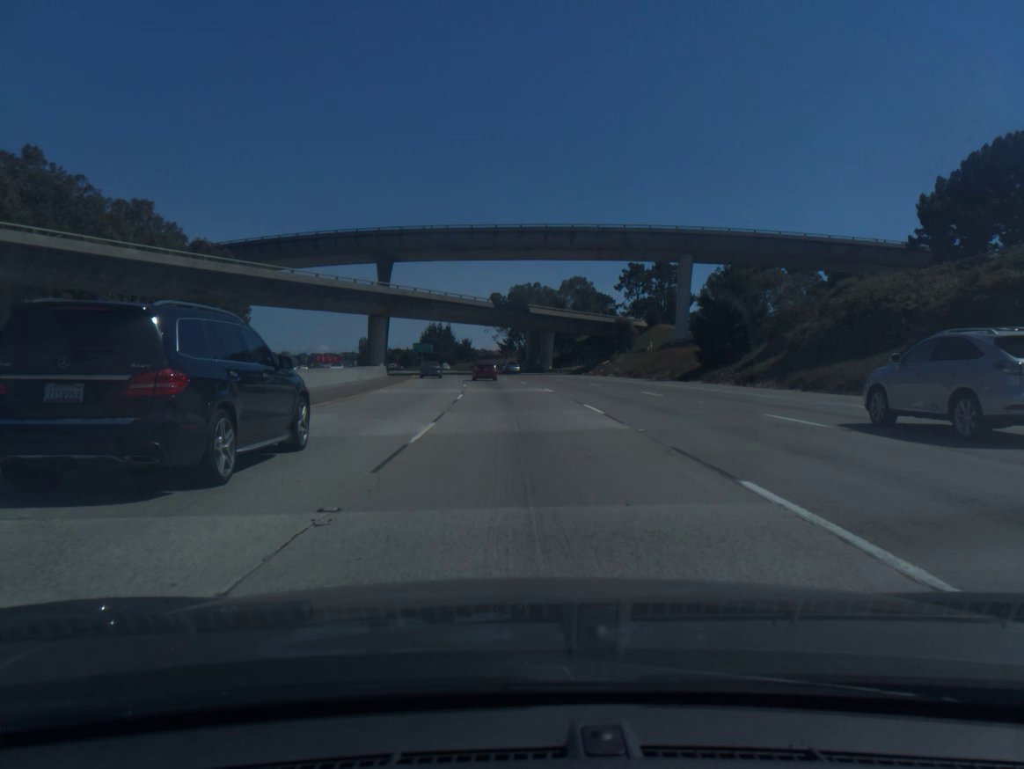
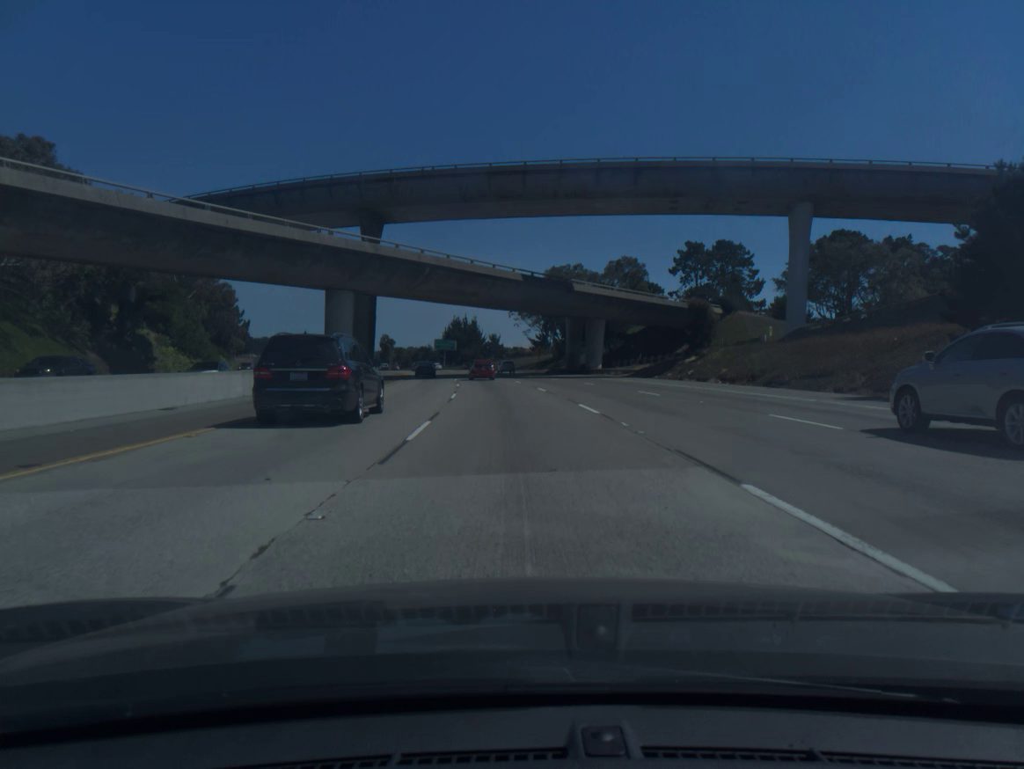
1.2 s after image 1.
(-0.6, +29.4) m; -2°
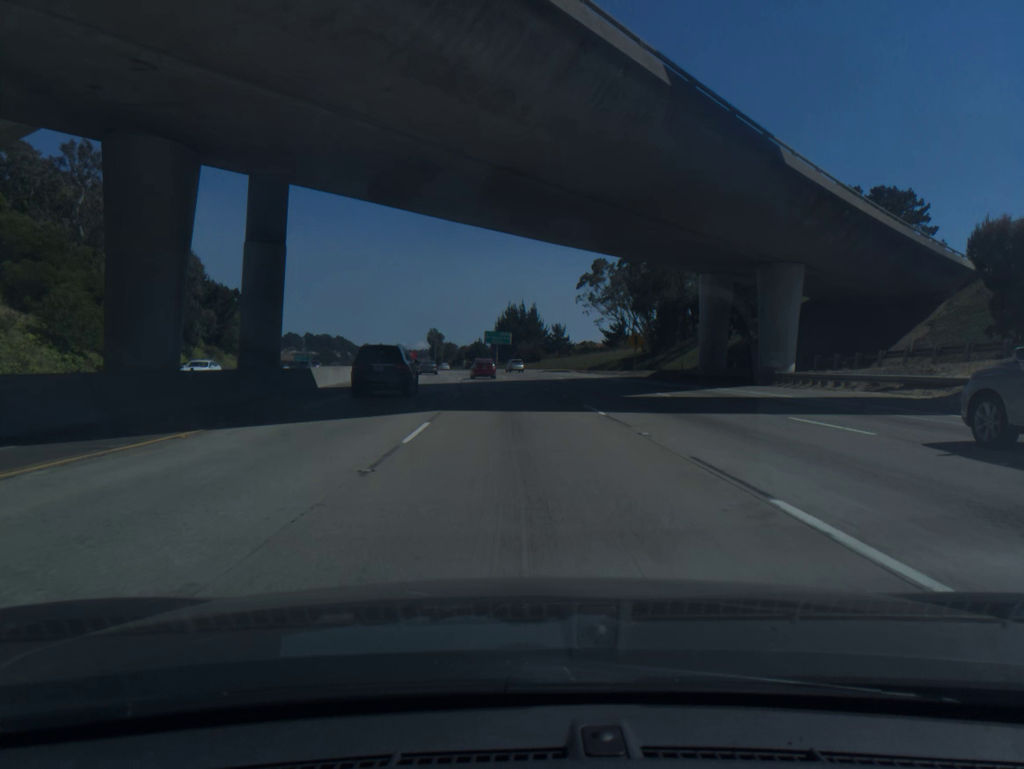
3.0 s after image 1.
(-1.7, +44.4) m; -4°
